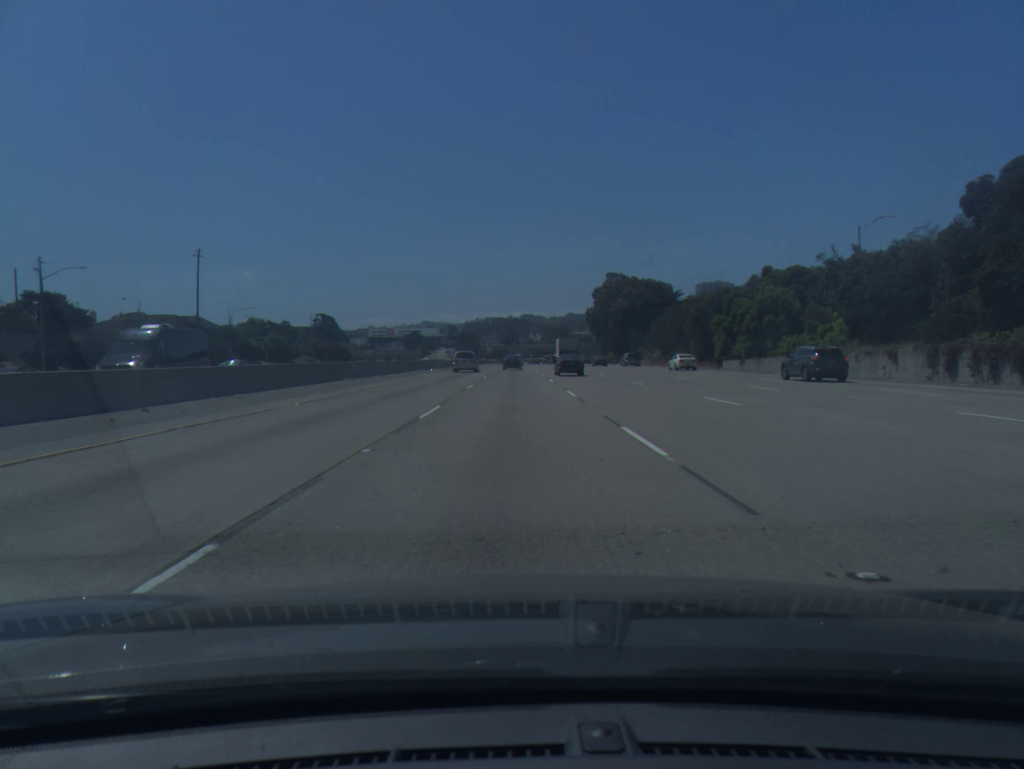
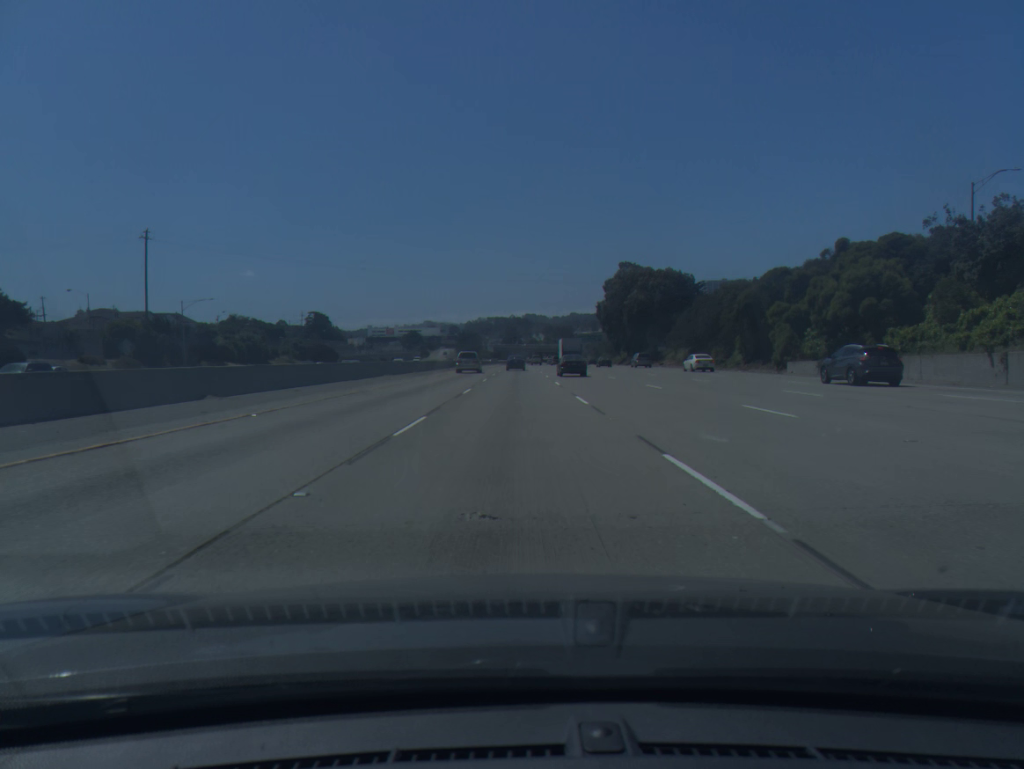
(0.0, +18.3) m; 0°
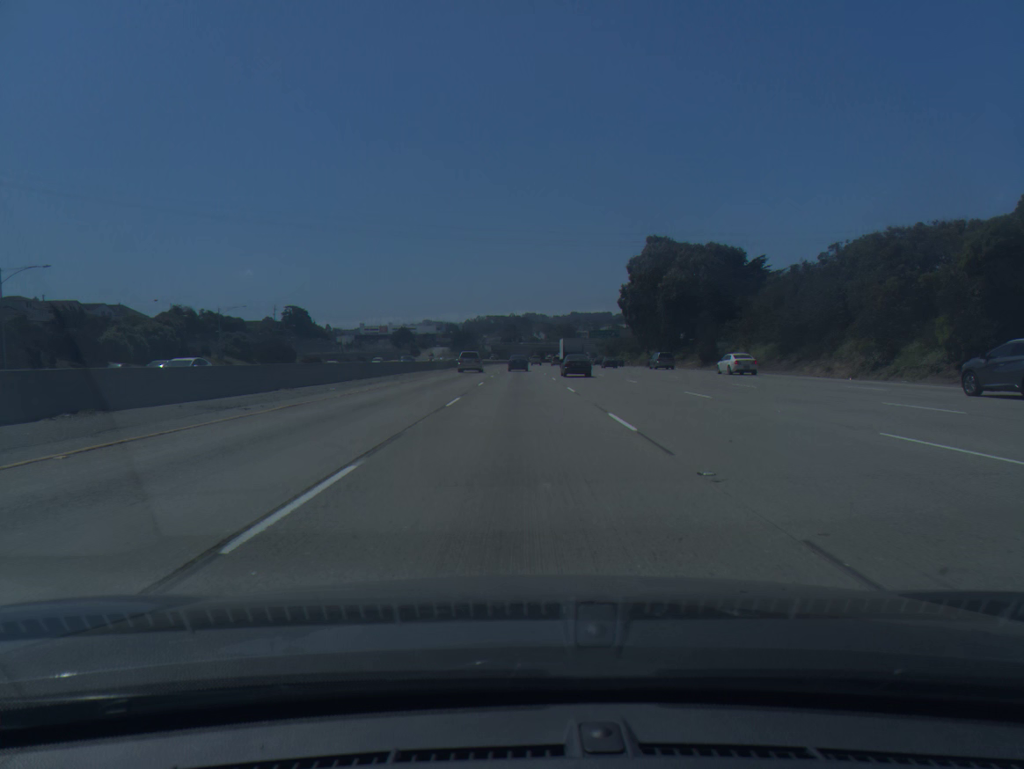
(-0.1, +36.4) m; 0°
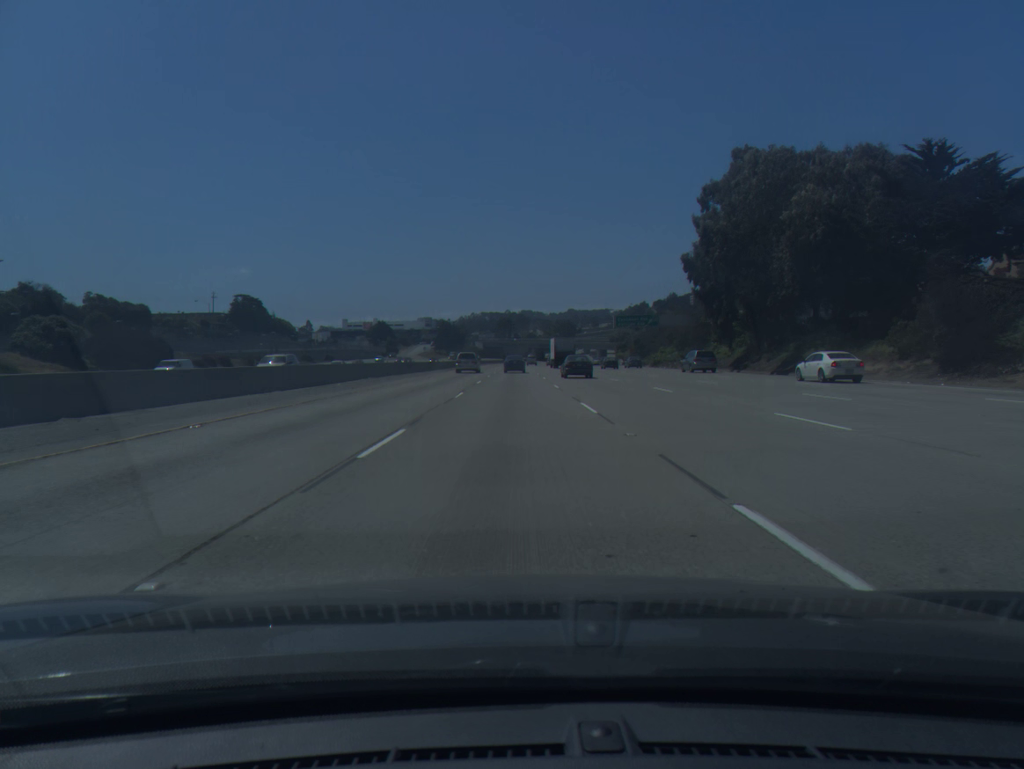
(+0.2, +54.2) m; 0°
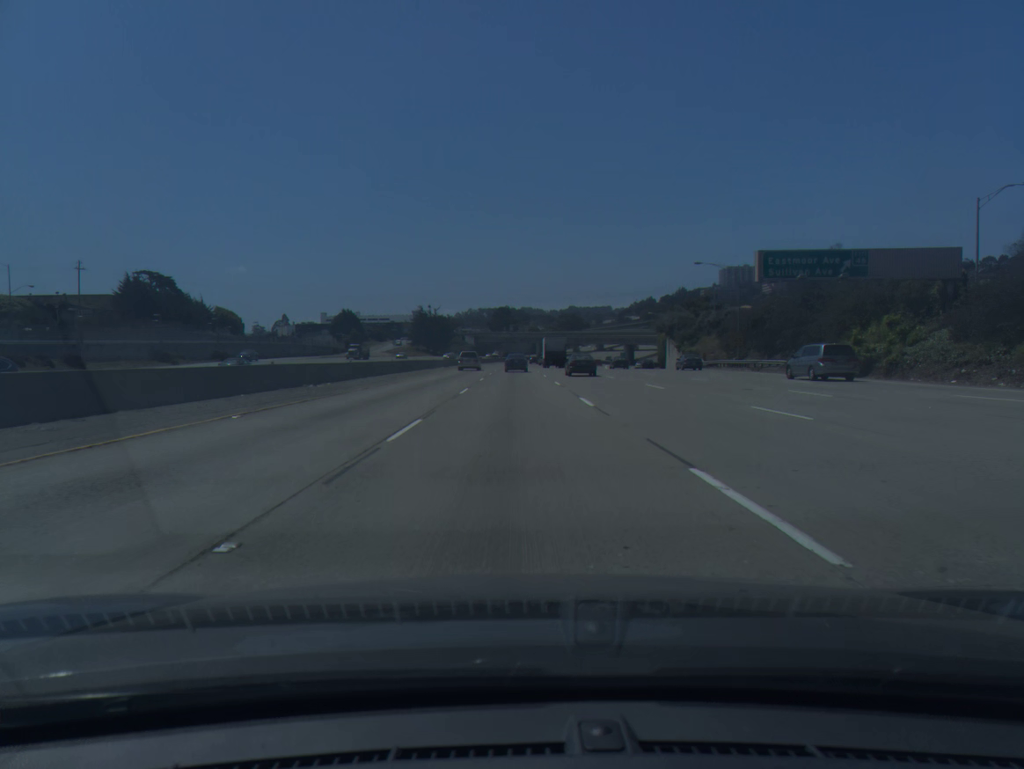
(-0.3, +71.3) m; 0°
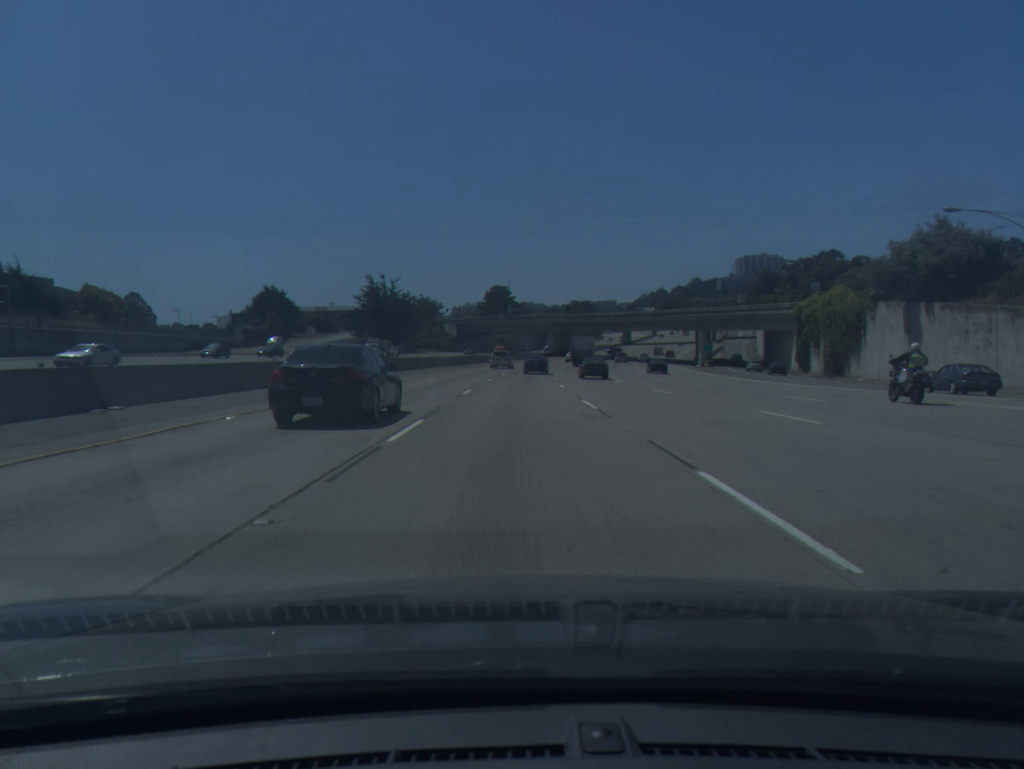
(-0.3, +87.9) m; 0°
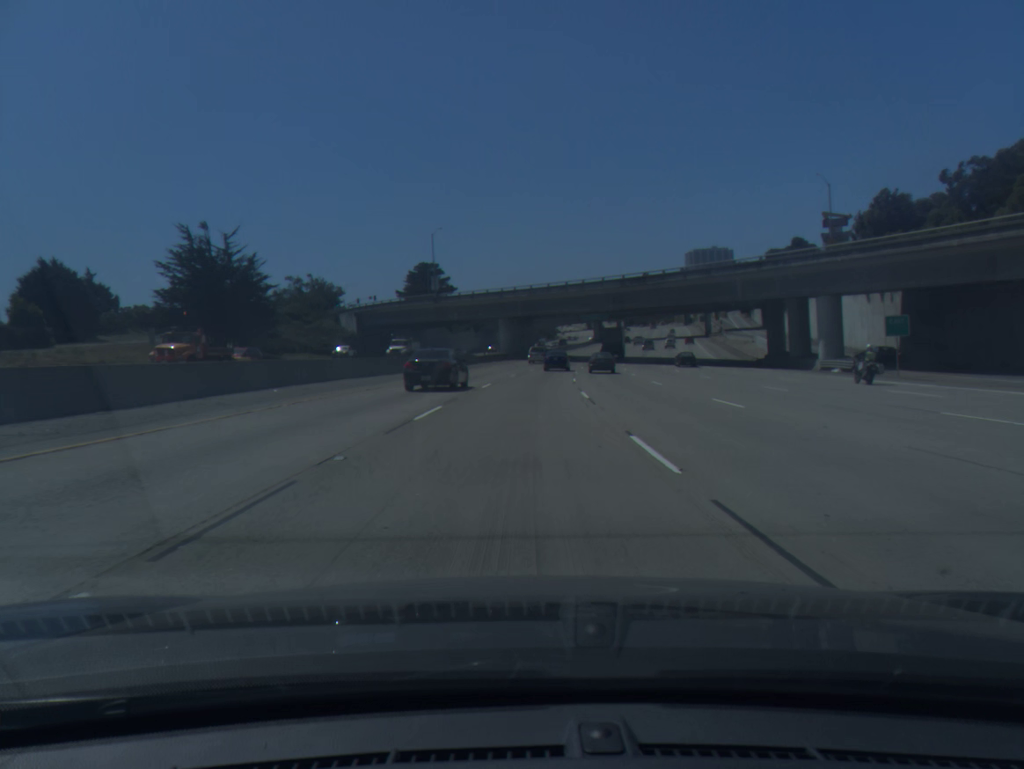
(+1.6, +69.4) m; +4°
